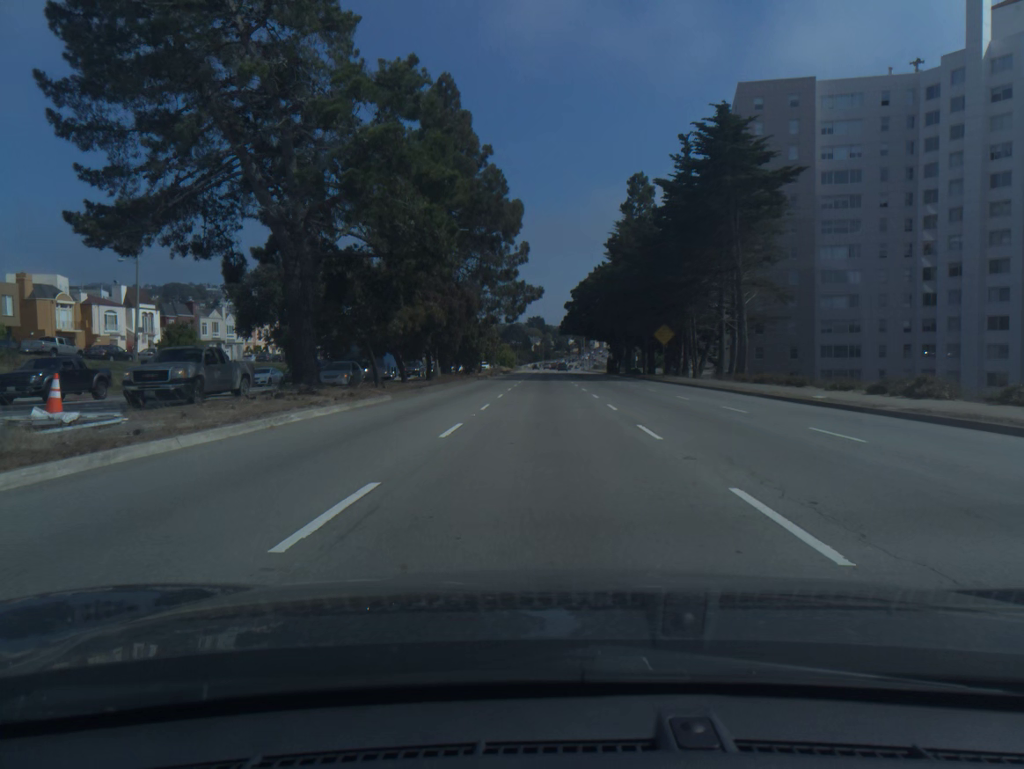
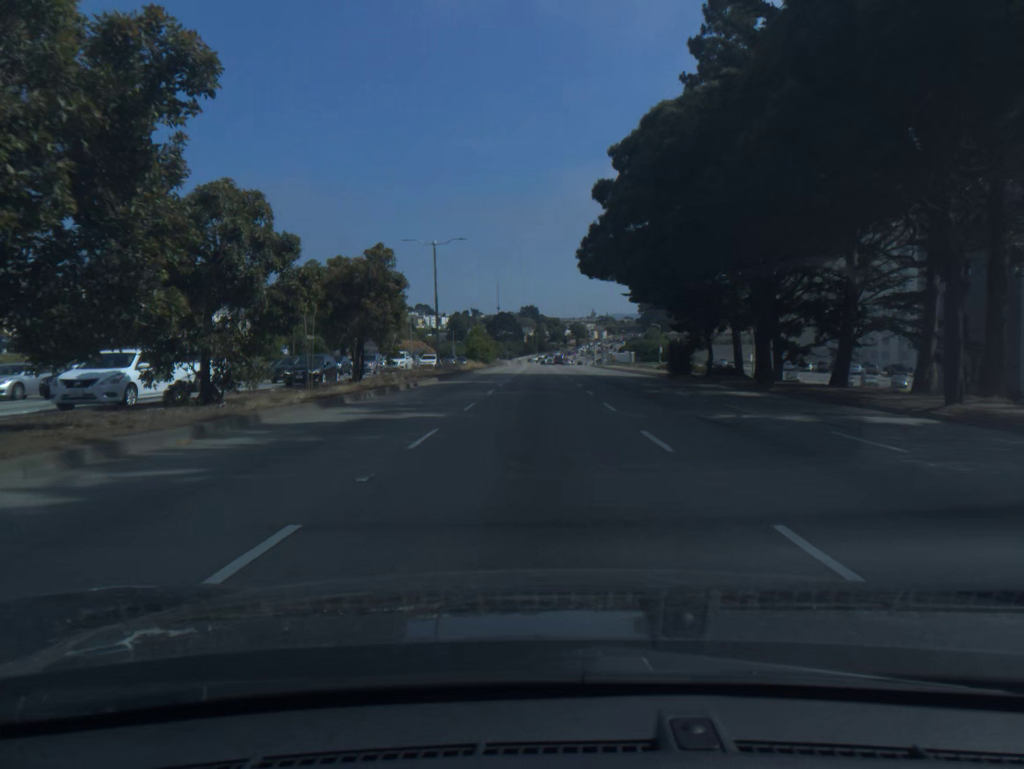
(+0.3, +53.7) m; 0°
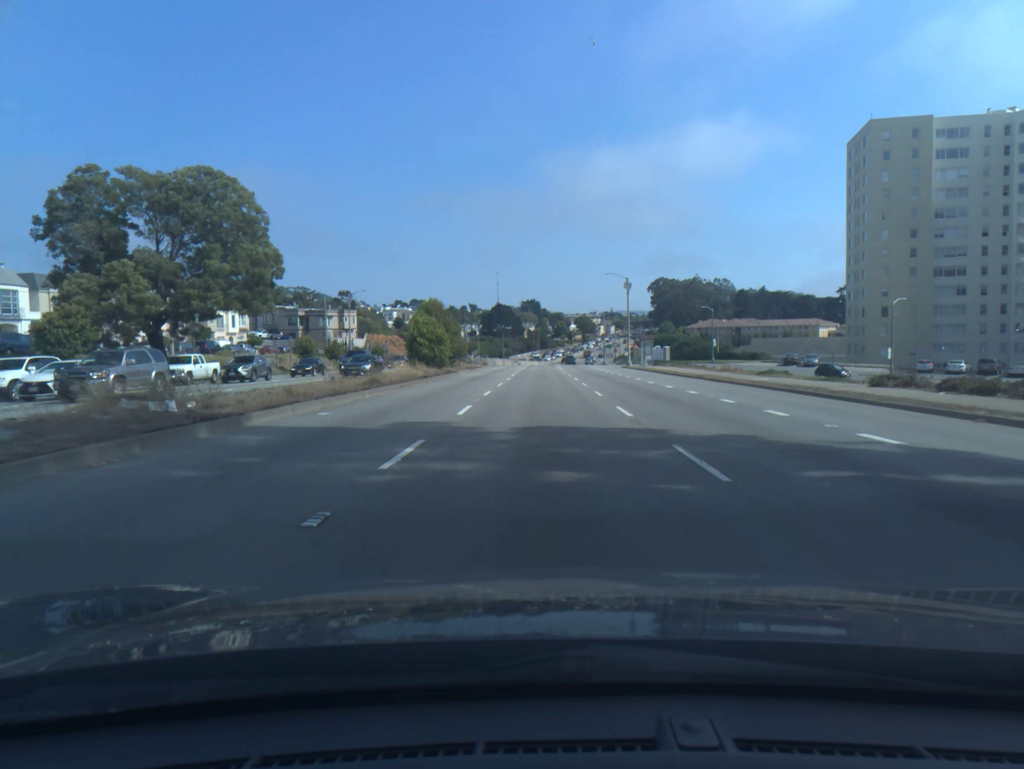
(-0.1, +46.5) m; 0°
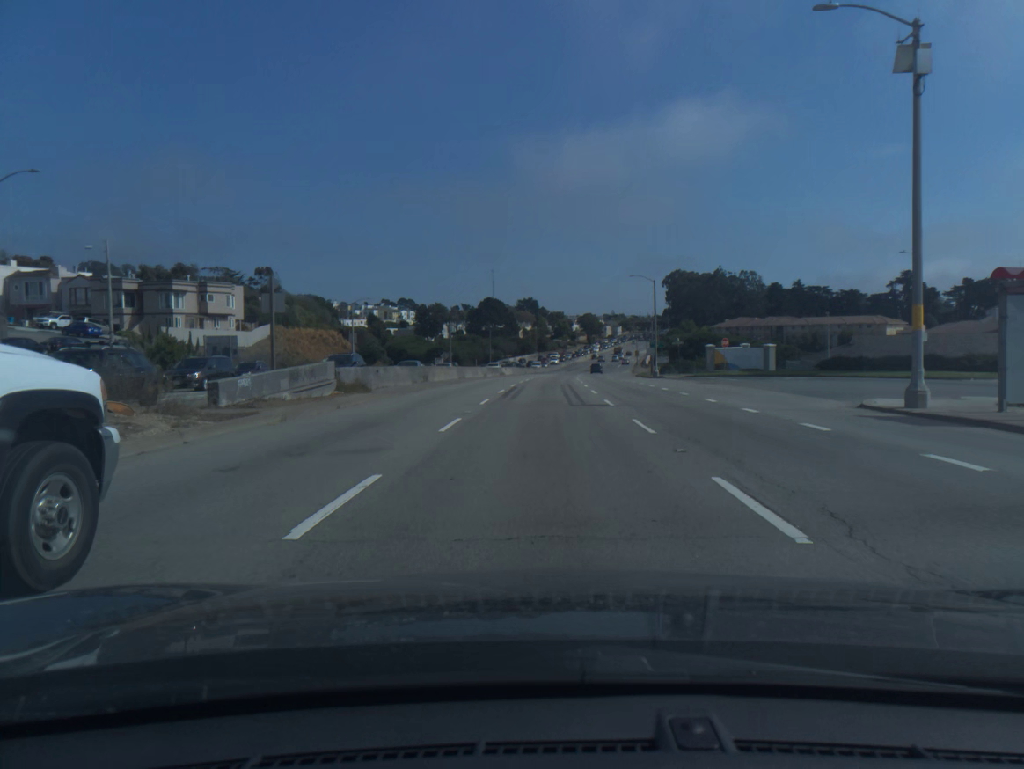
(0.0, +62.1) m; 0°
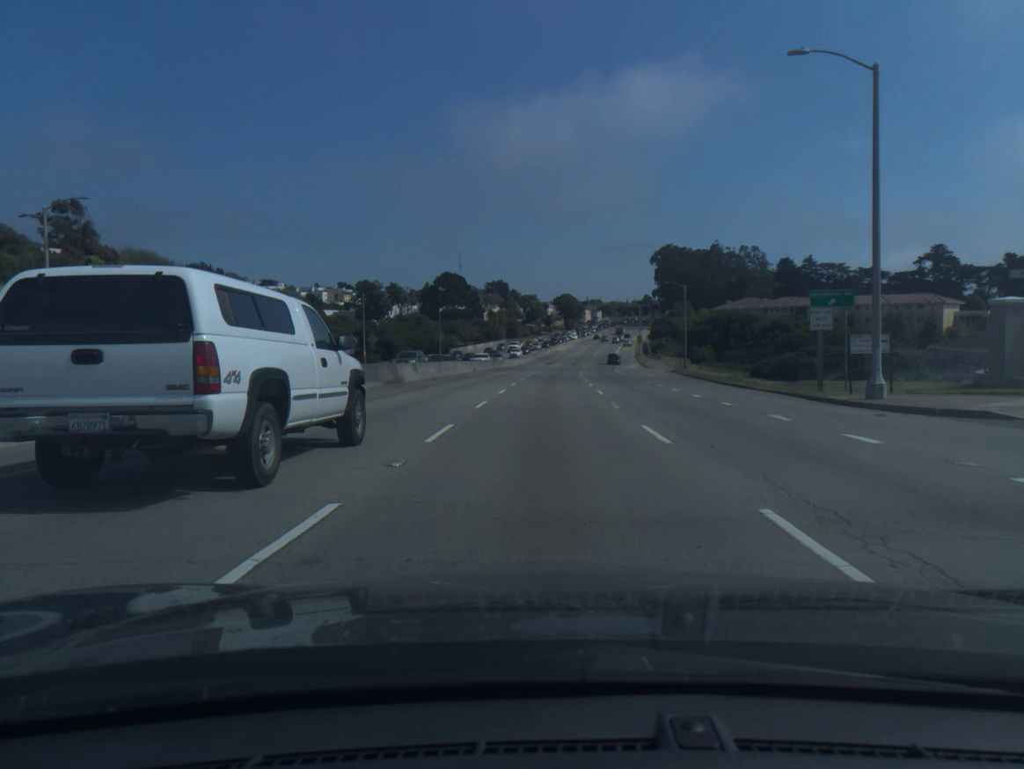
(+0.8, +53.0) m; +2°
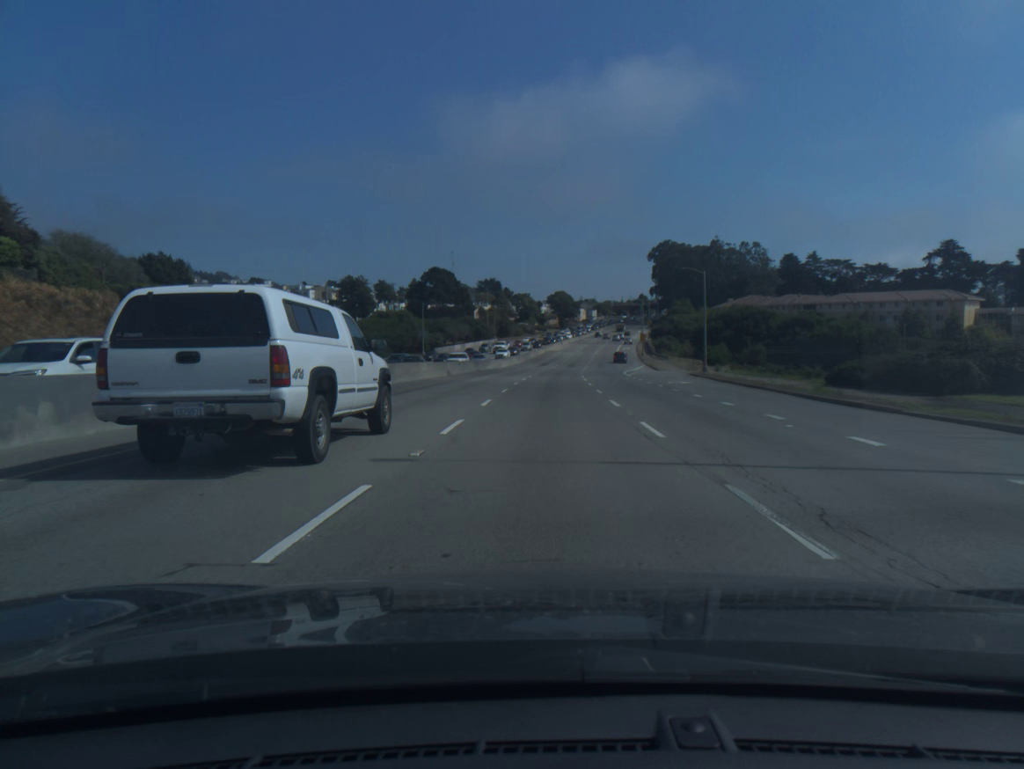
(+0.1, +13.8) m; 0°
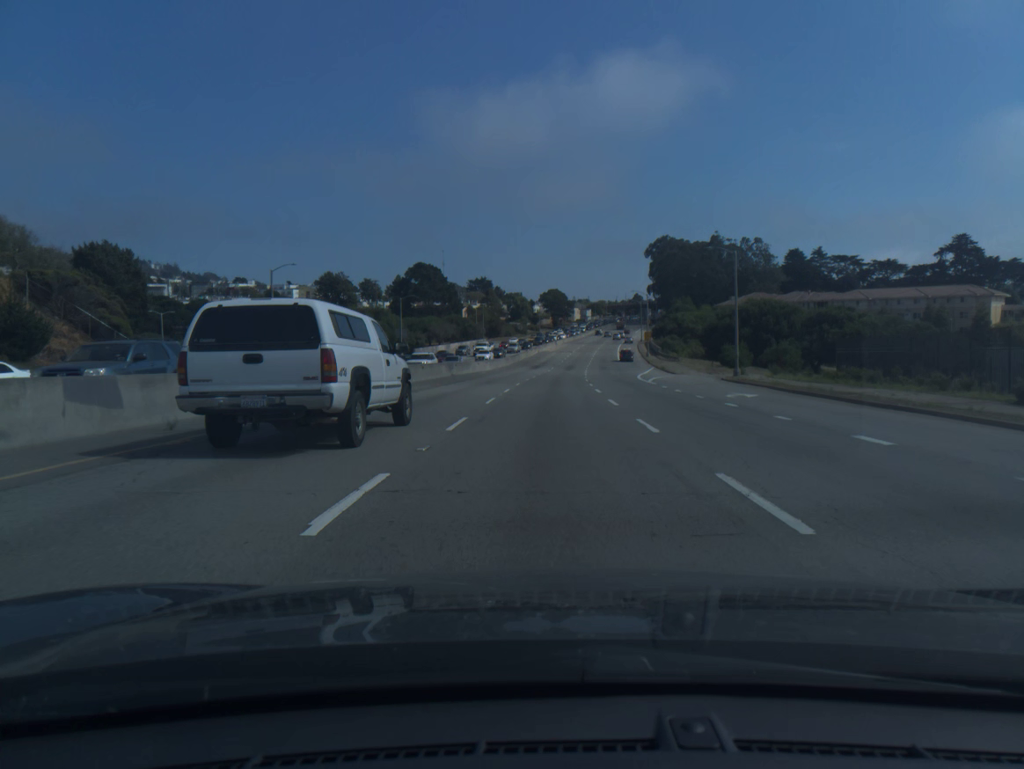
(+0.1, +14.0) m; 0°
